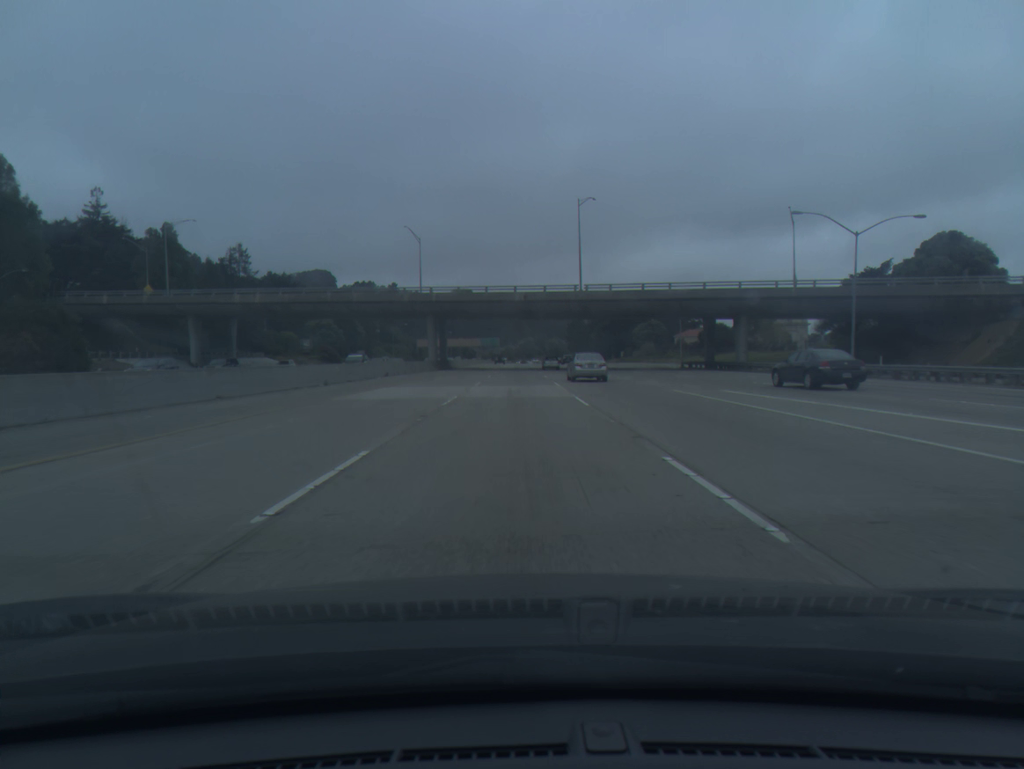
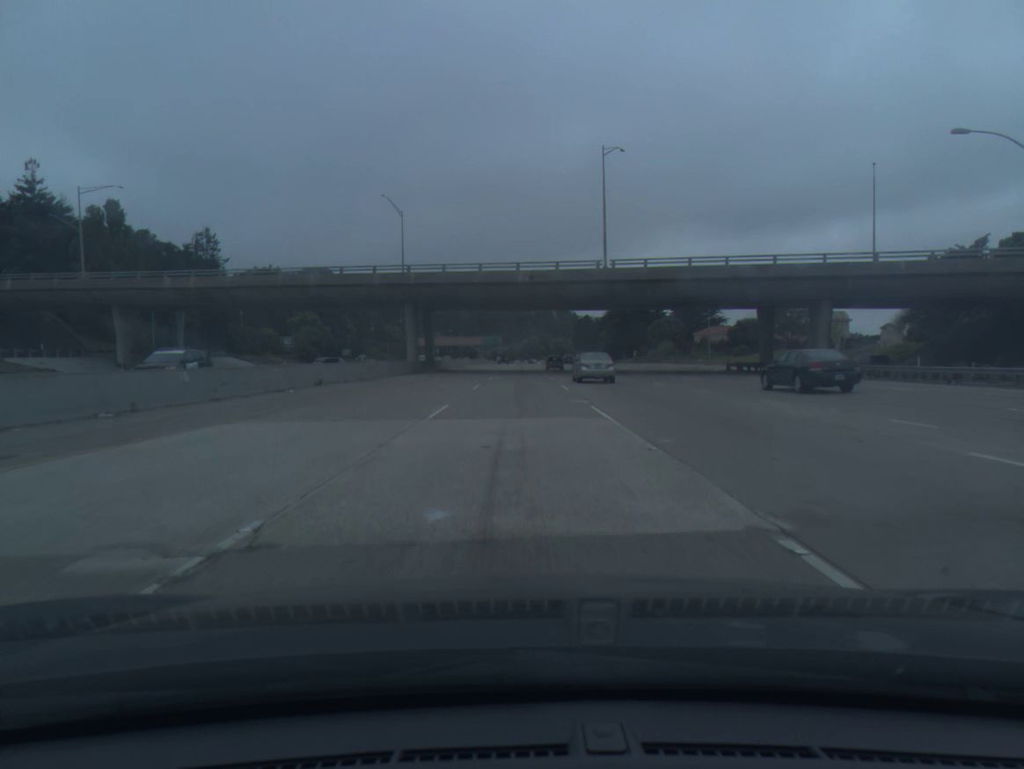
(-0.1, +18.5) m; 0°
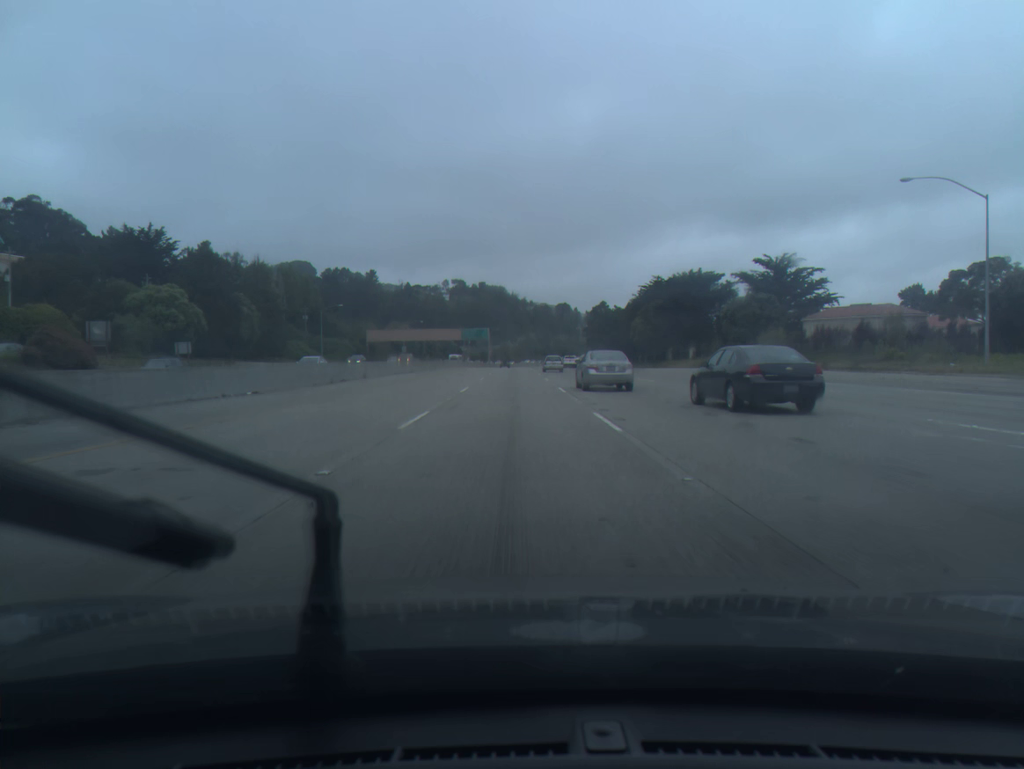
(+0.2, +74.3) m; 0°
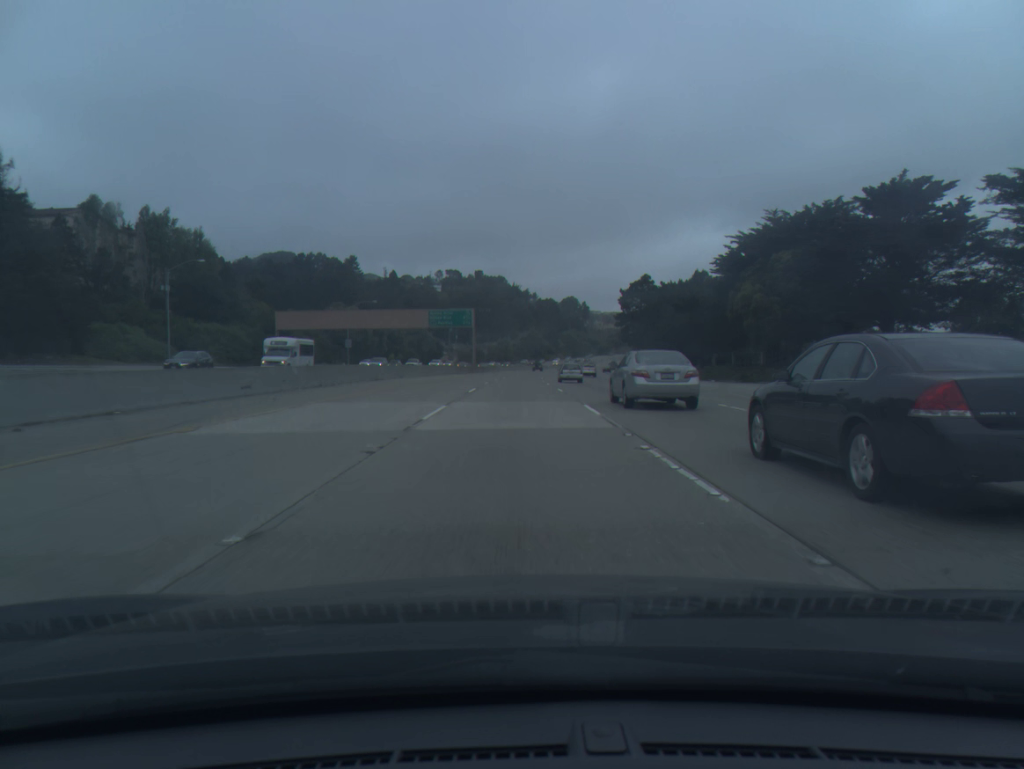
(-0.4, +74.5) m; 0°
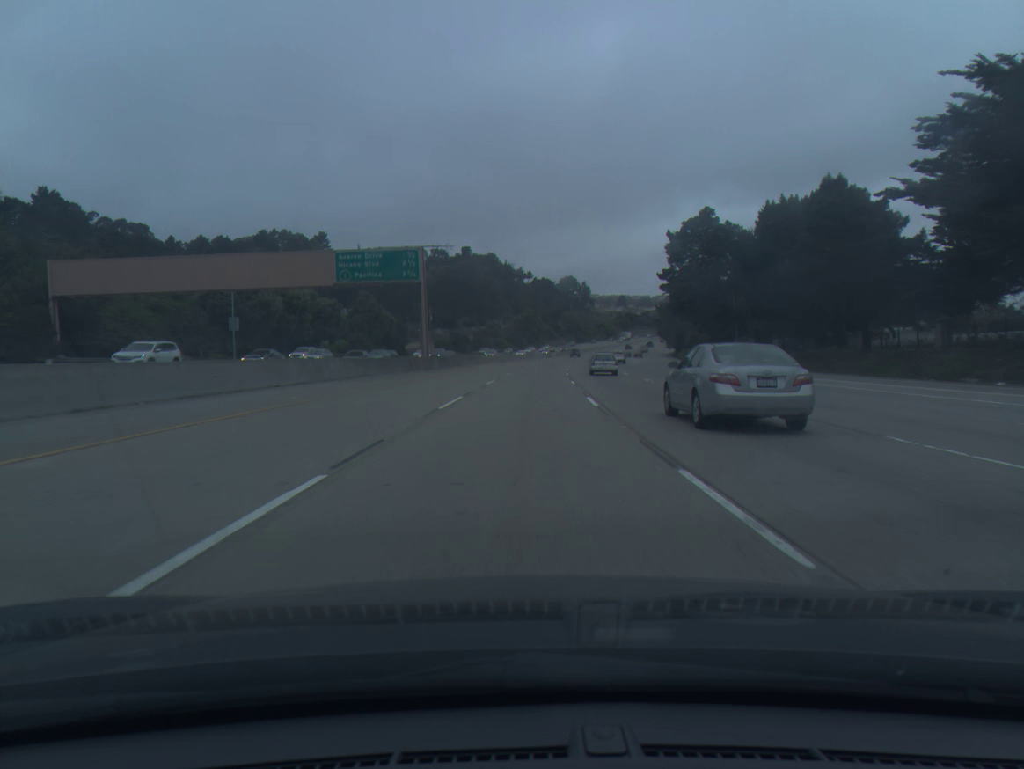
(+0.1, +56.1) m; 0°
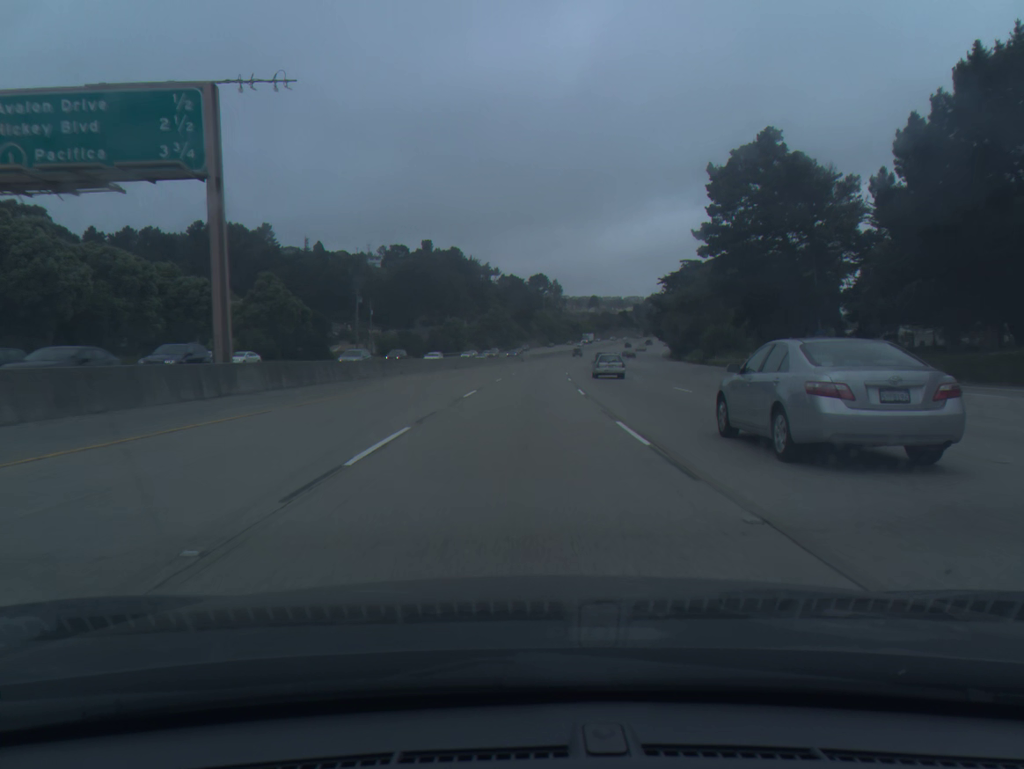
(+0.7, +37.6) m; +2°
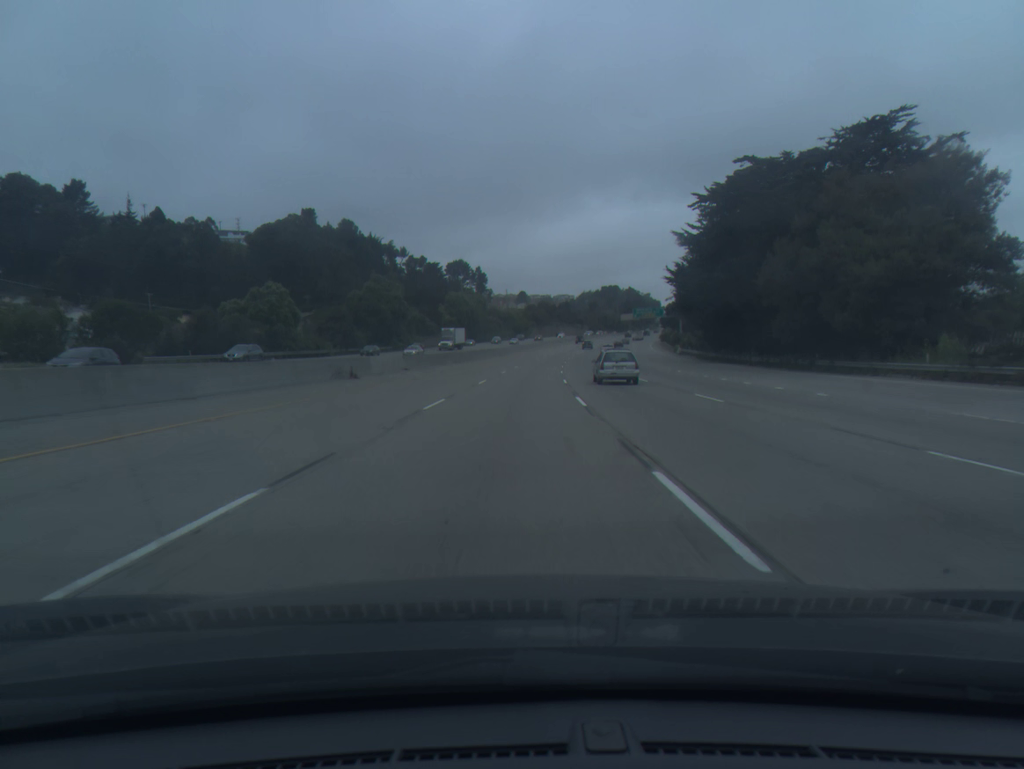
(+4.8, +93.8) m; +5°
